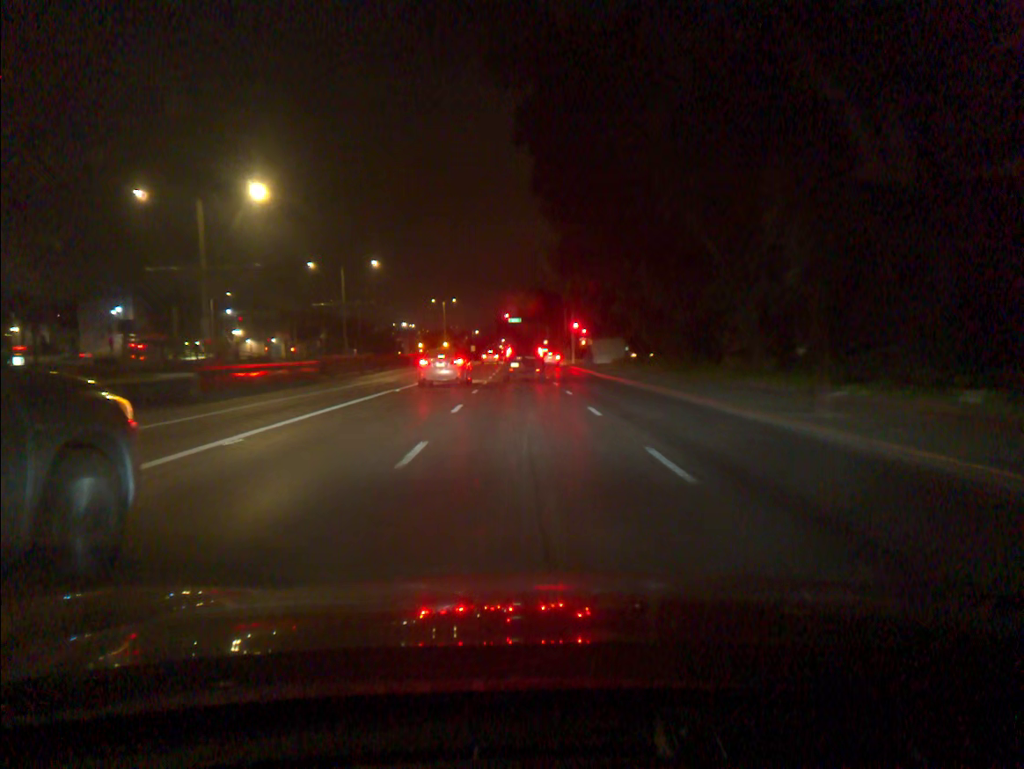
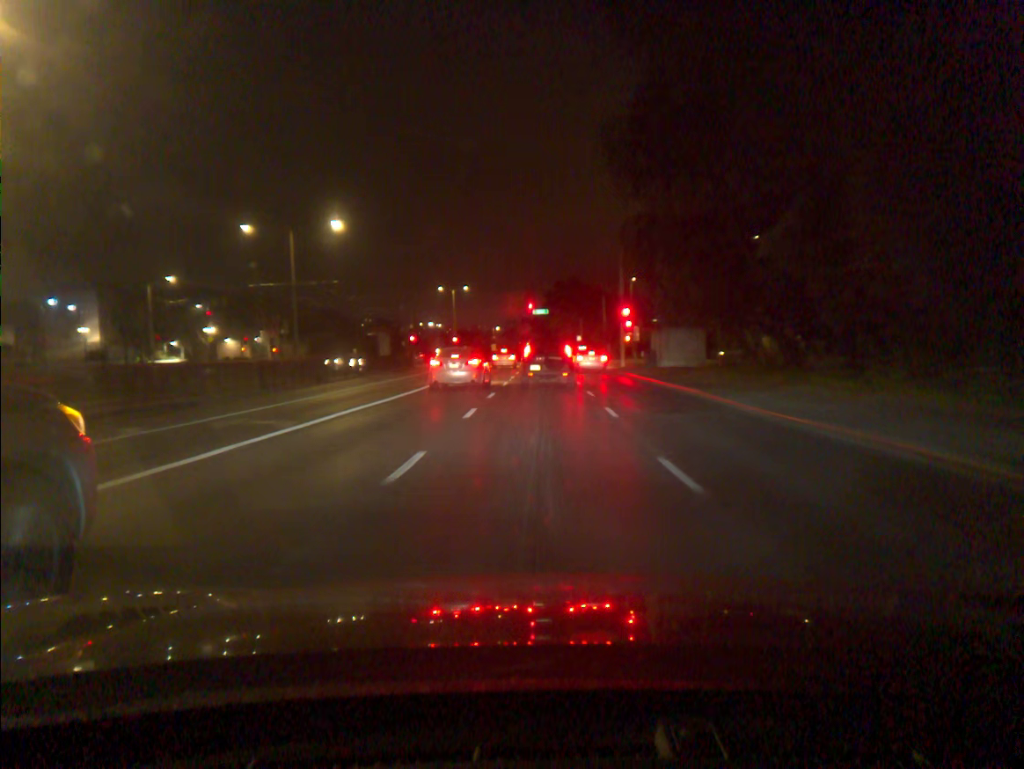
(-0.4, +23.1) m; -2°
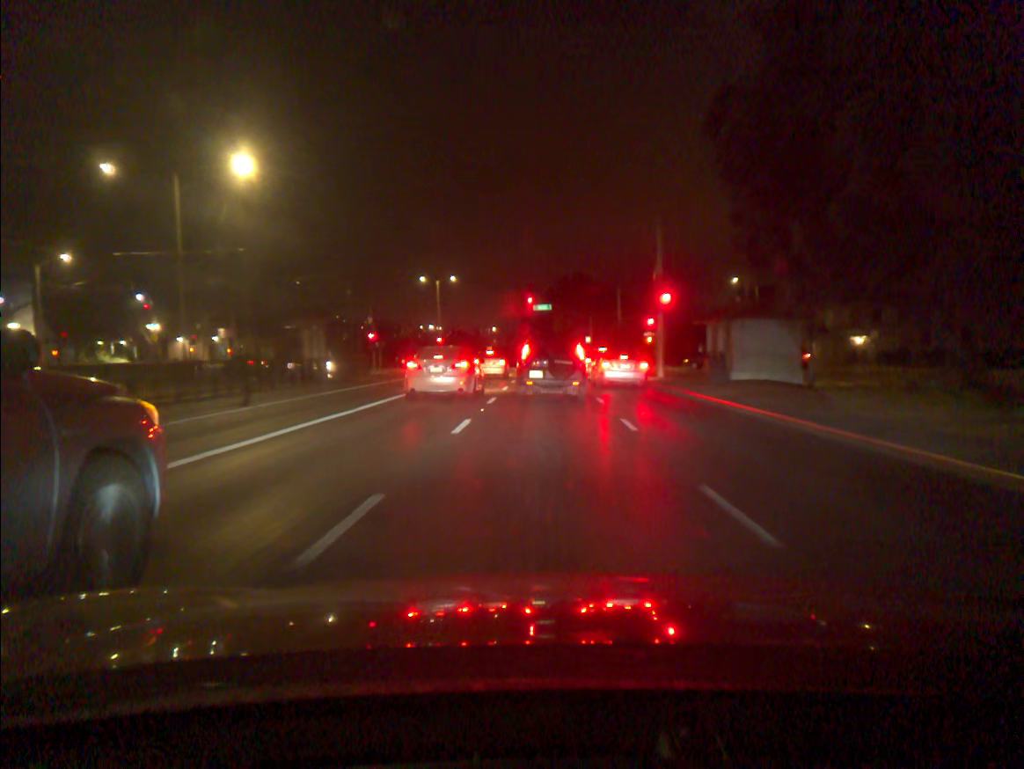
(0.0, +16.9) m; 0°
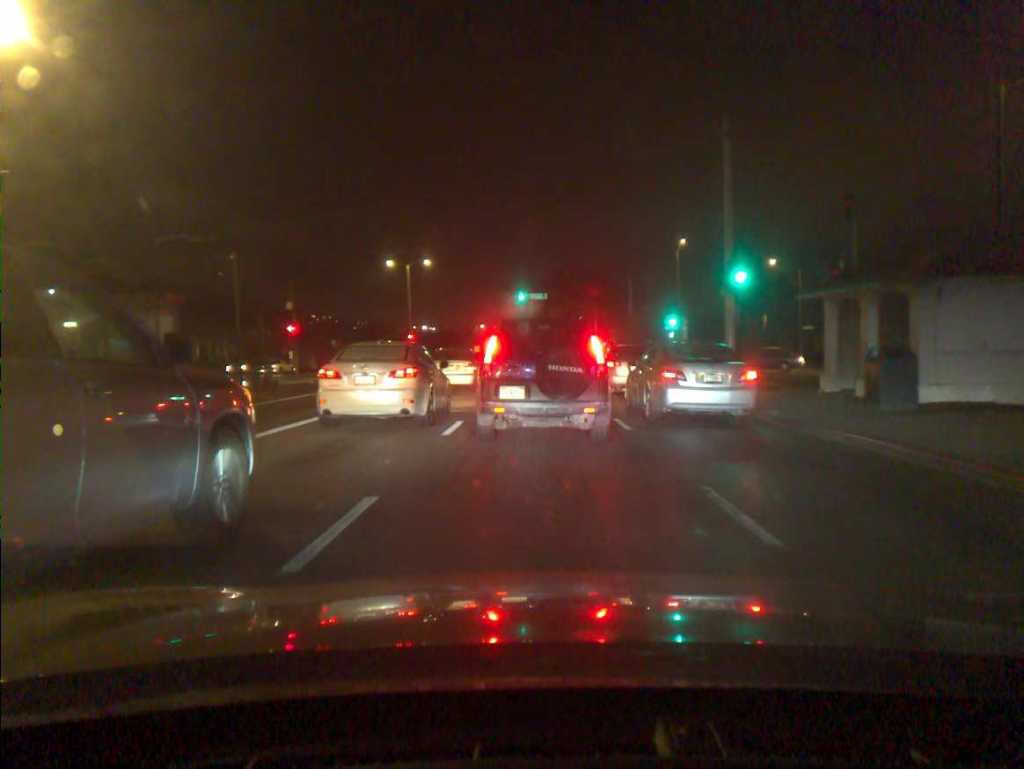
(0.0, +15.1) m; 0°
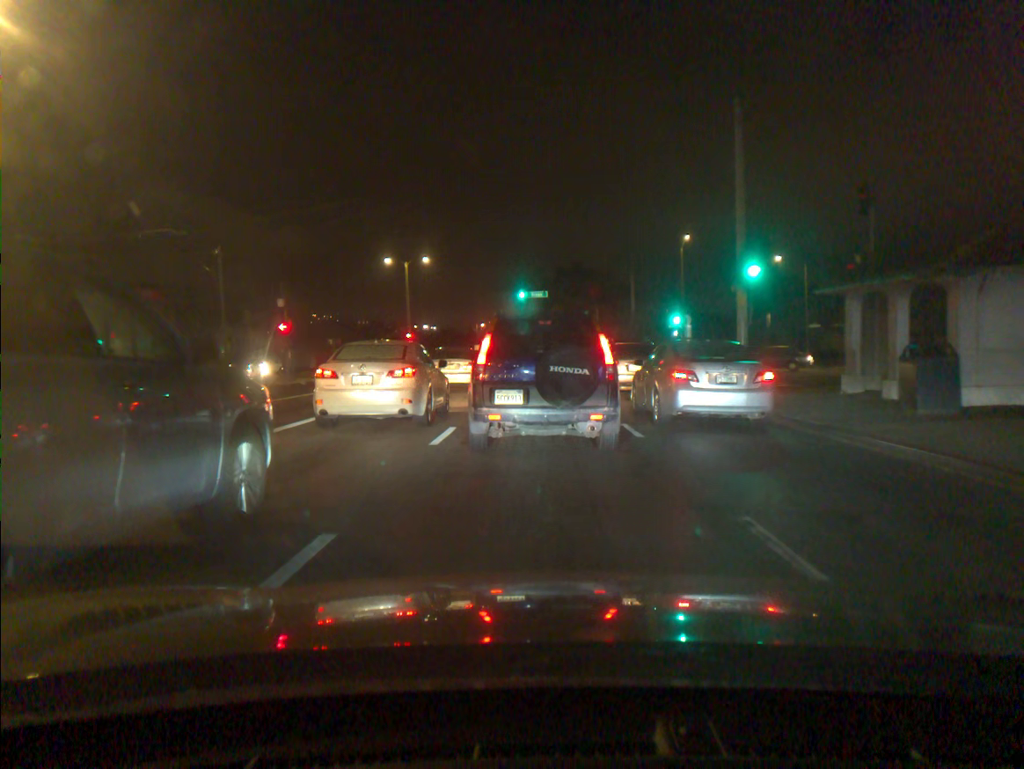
(0.0, +1.4) m; 0°
